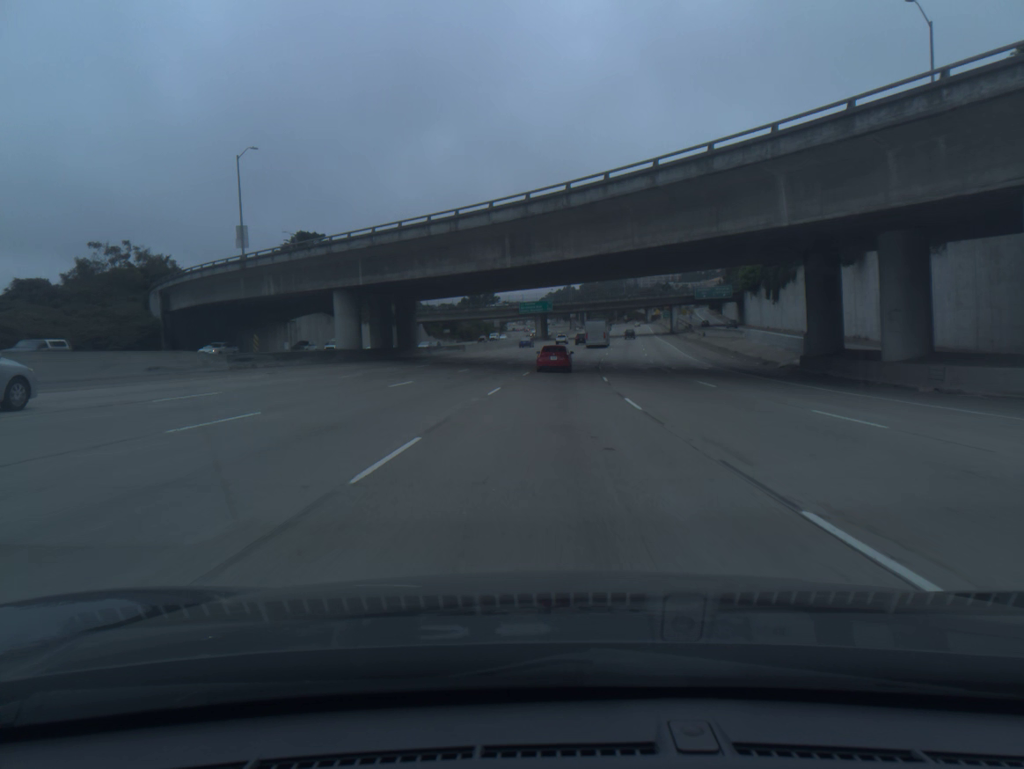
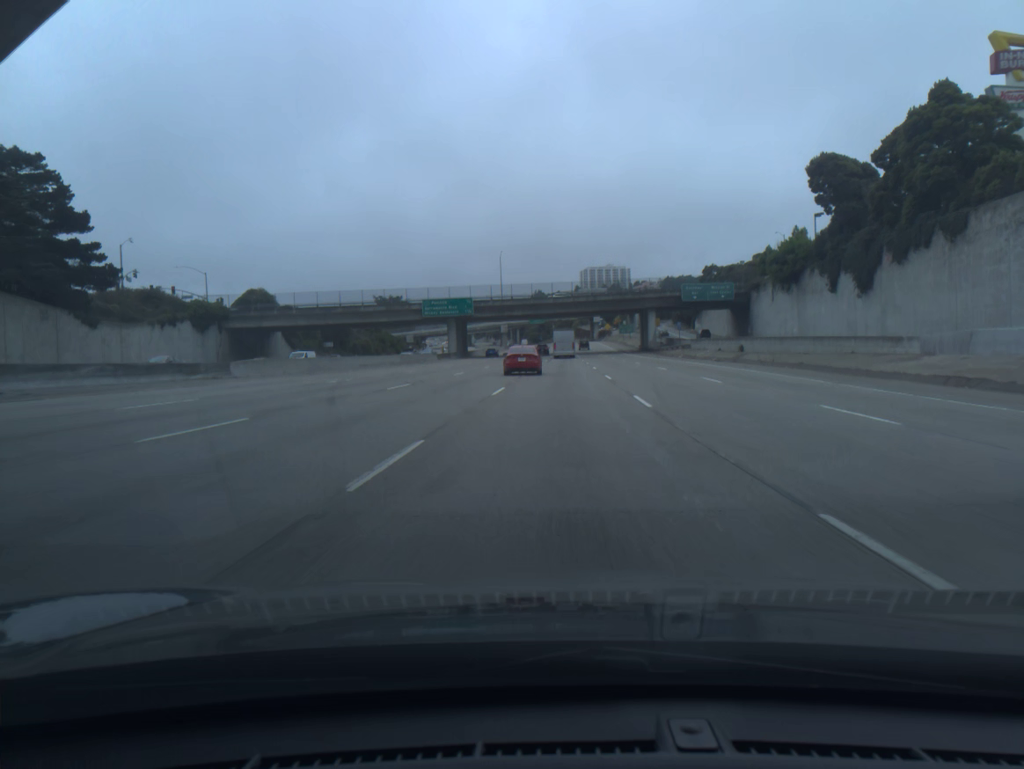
(+2.4, +58.9) m; +5°
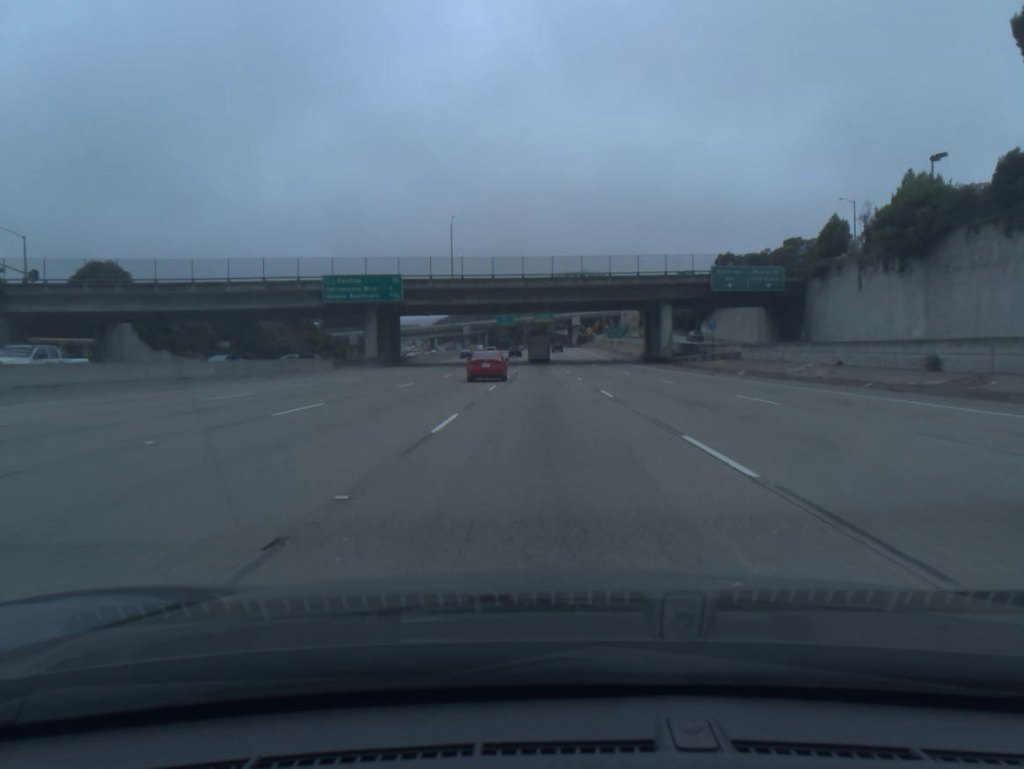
(+0.9, +38.3) m; +2°
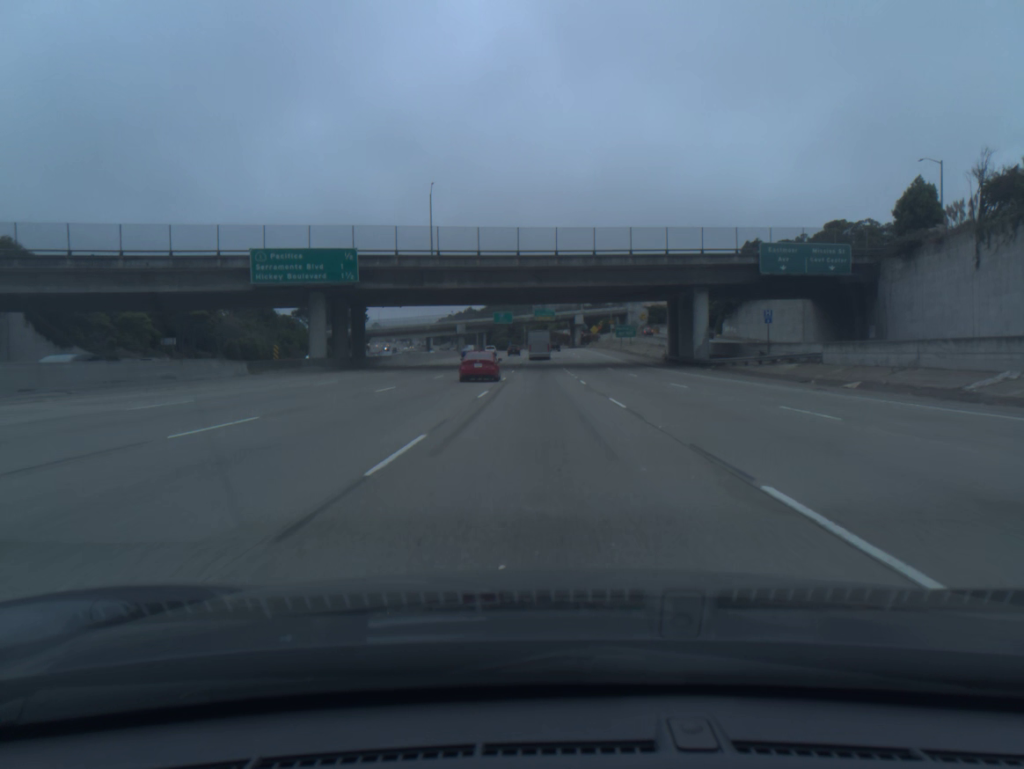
(0.0, +18.9) m; 0°
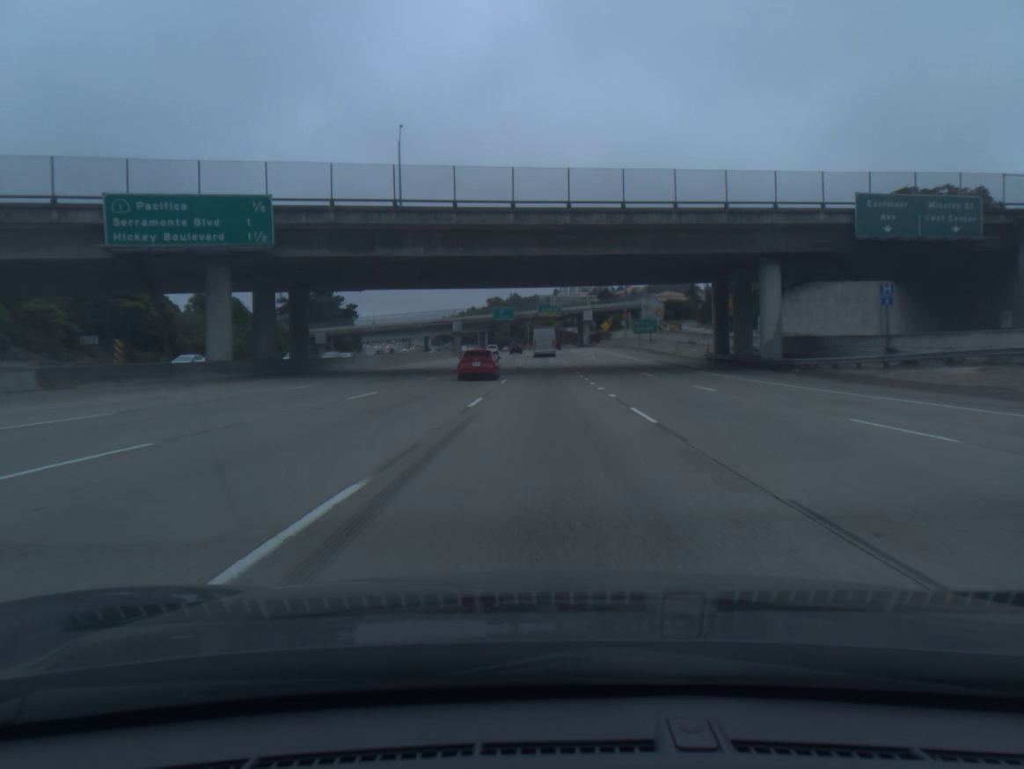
(0.0, +18.8) m; 0°
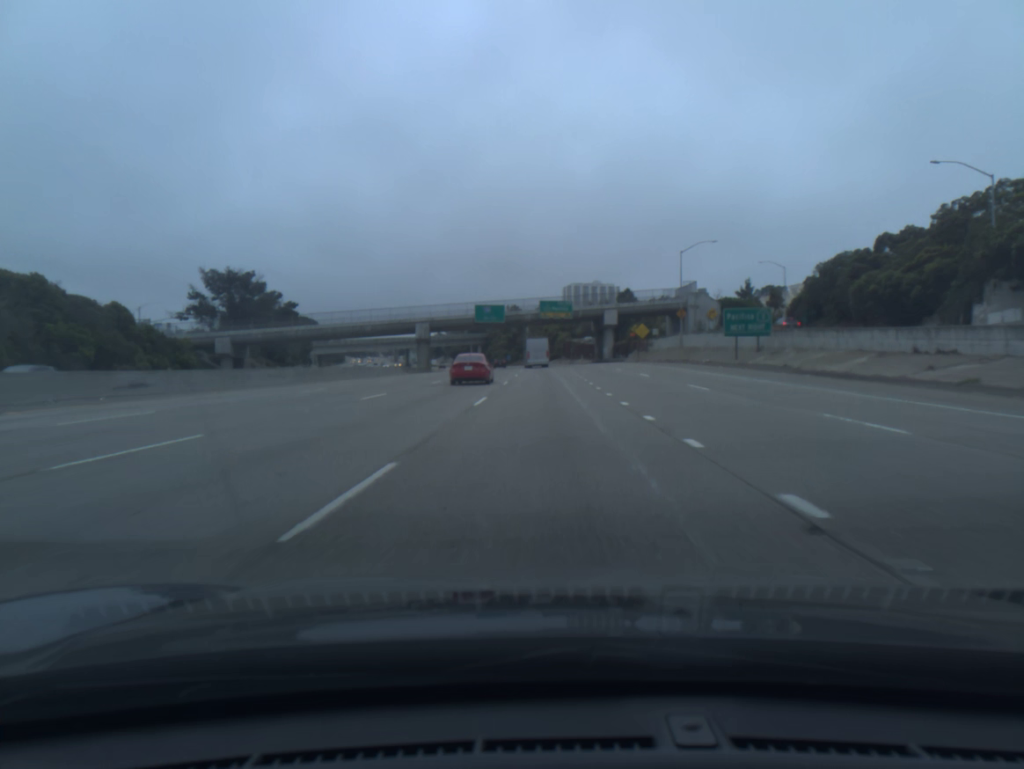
(+0.1, +56.9) m; 0°
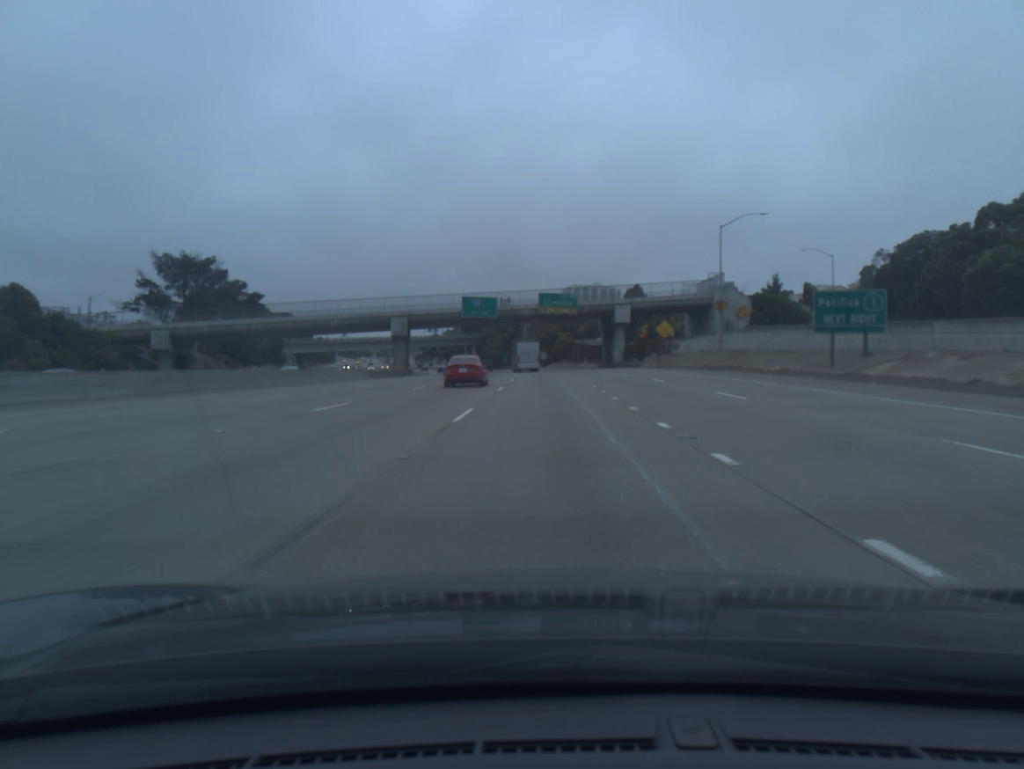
(0.0, +19.5) m; 0°
